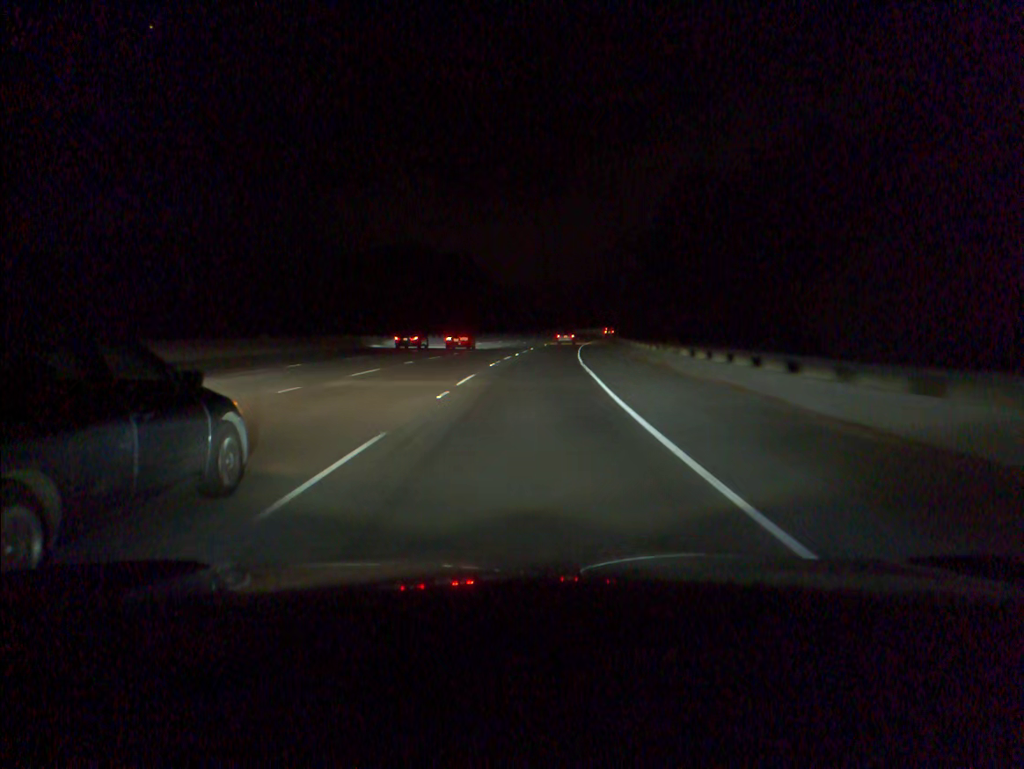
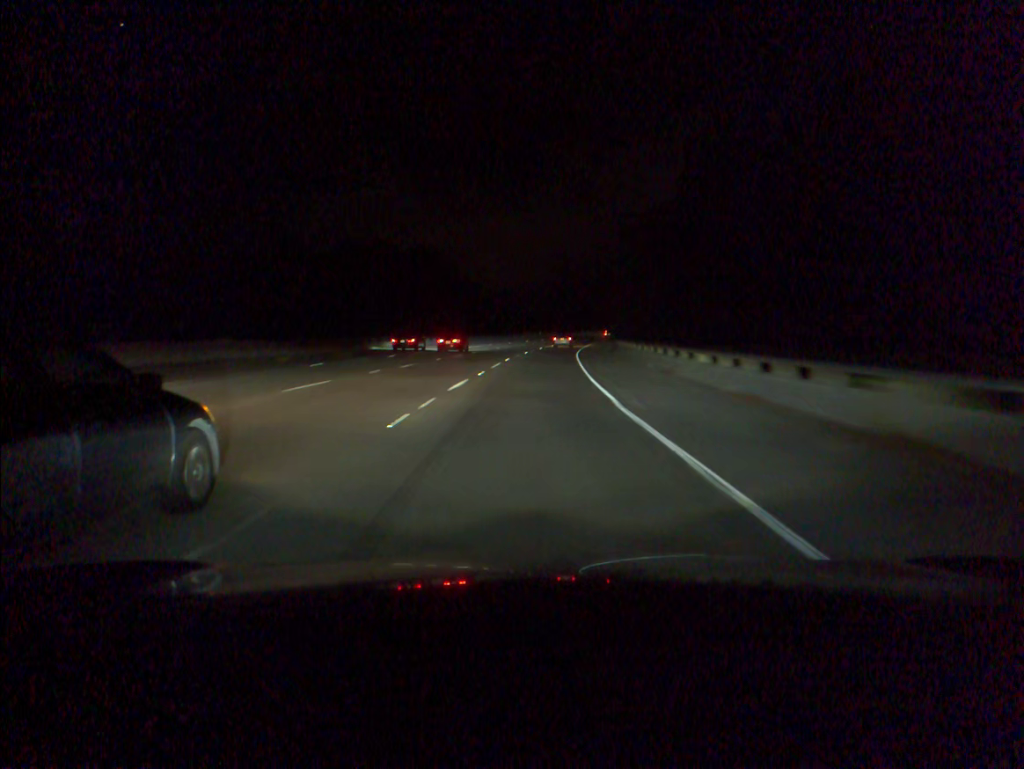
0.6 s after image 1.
(+0.3, +20.2) m; +2°
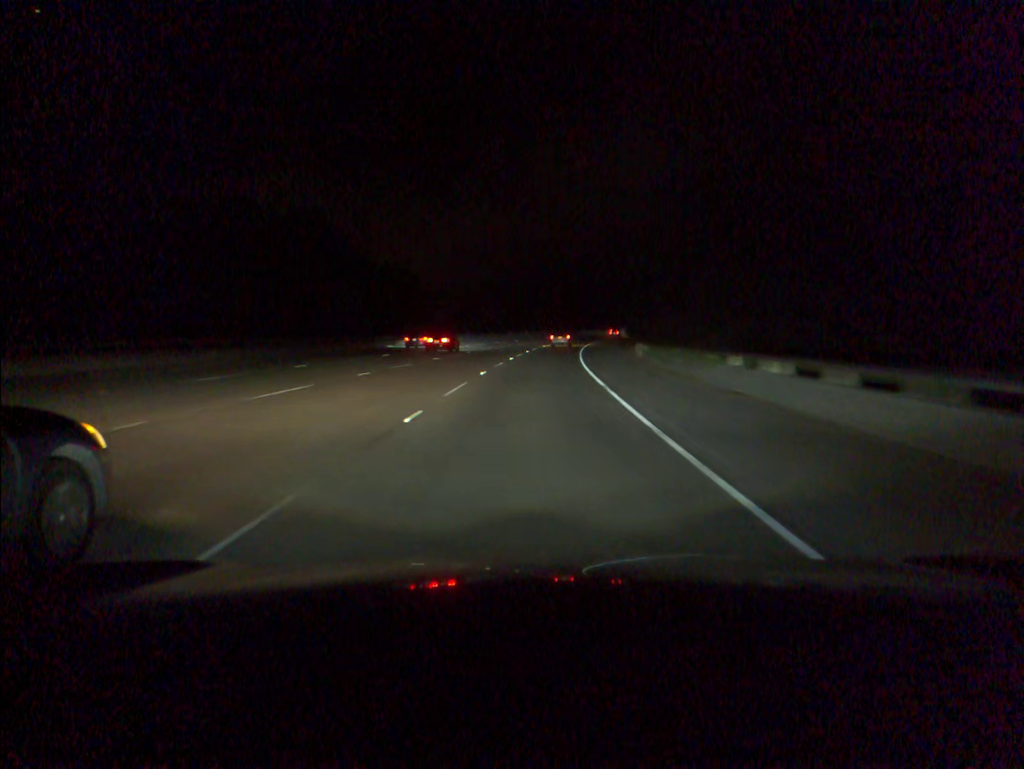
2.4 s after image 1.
(+2.3, +59.8) m; +5°
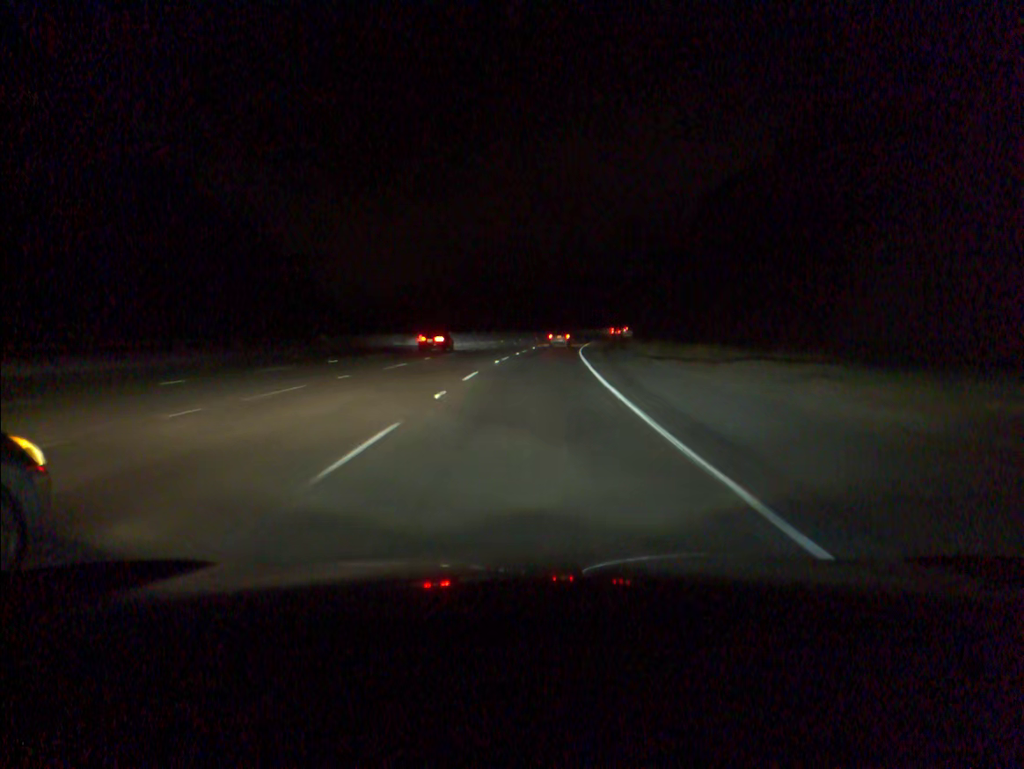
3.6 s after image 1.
(+1.1, +39.1) m; +3°
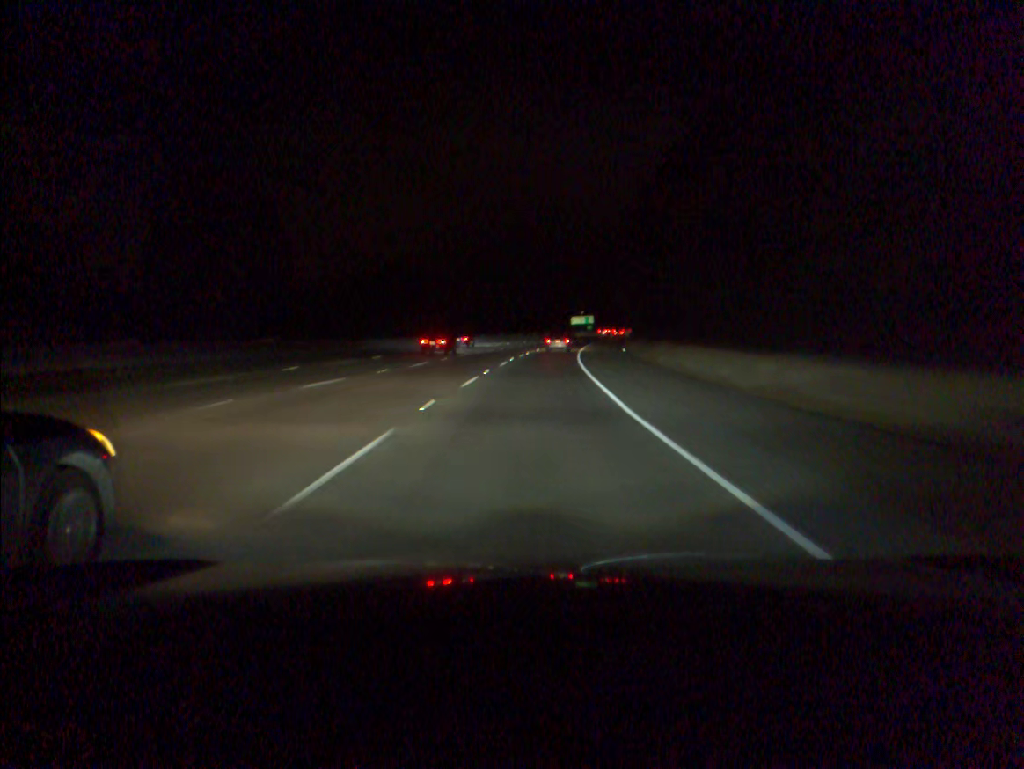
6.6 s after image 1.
(+6.7, +95.1) m; +8°
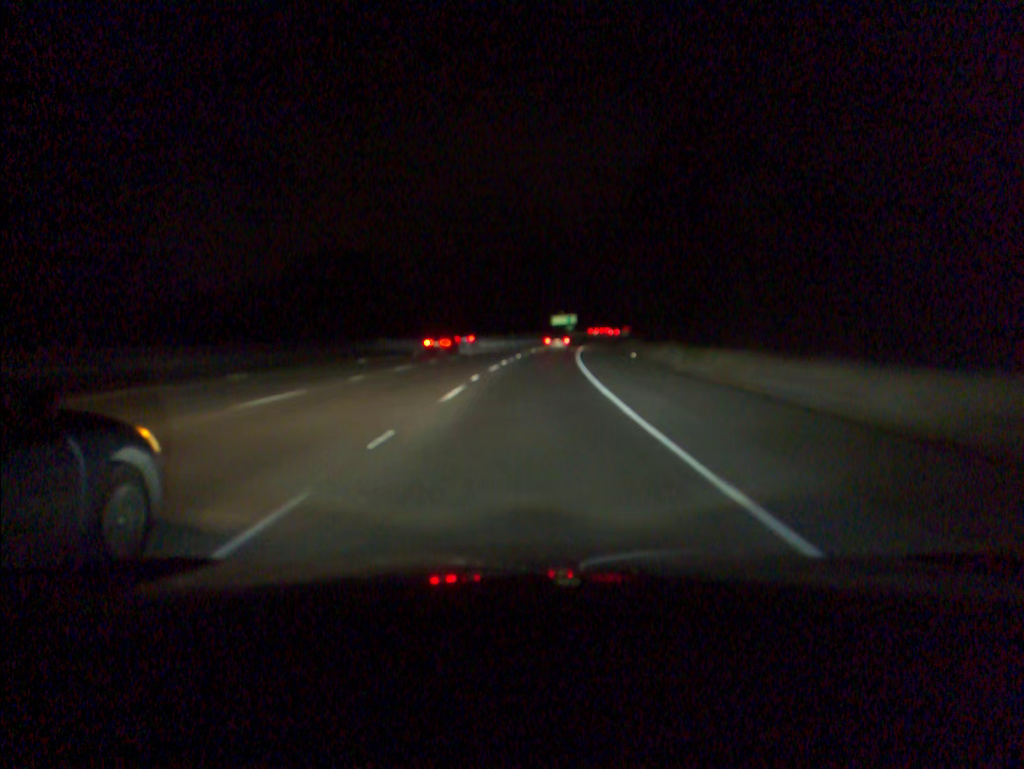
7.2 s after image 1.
(+0.3, +18.8) m; +1°
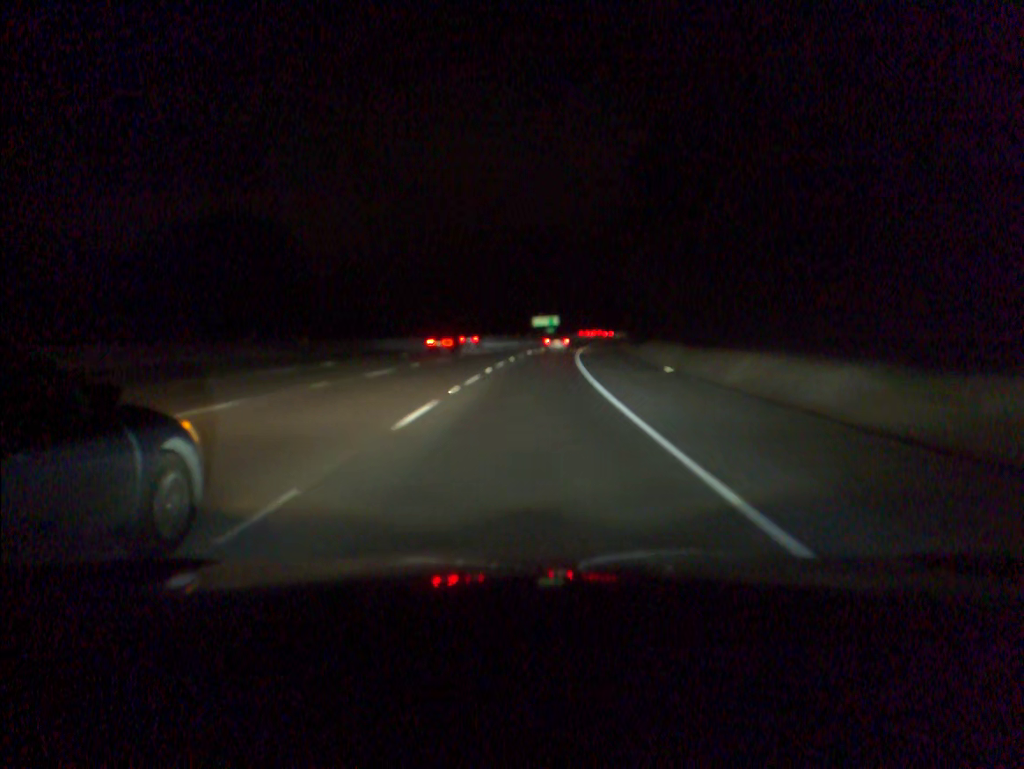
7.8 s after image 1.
(+0.3, +18.7) m; +2°
